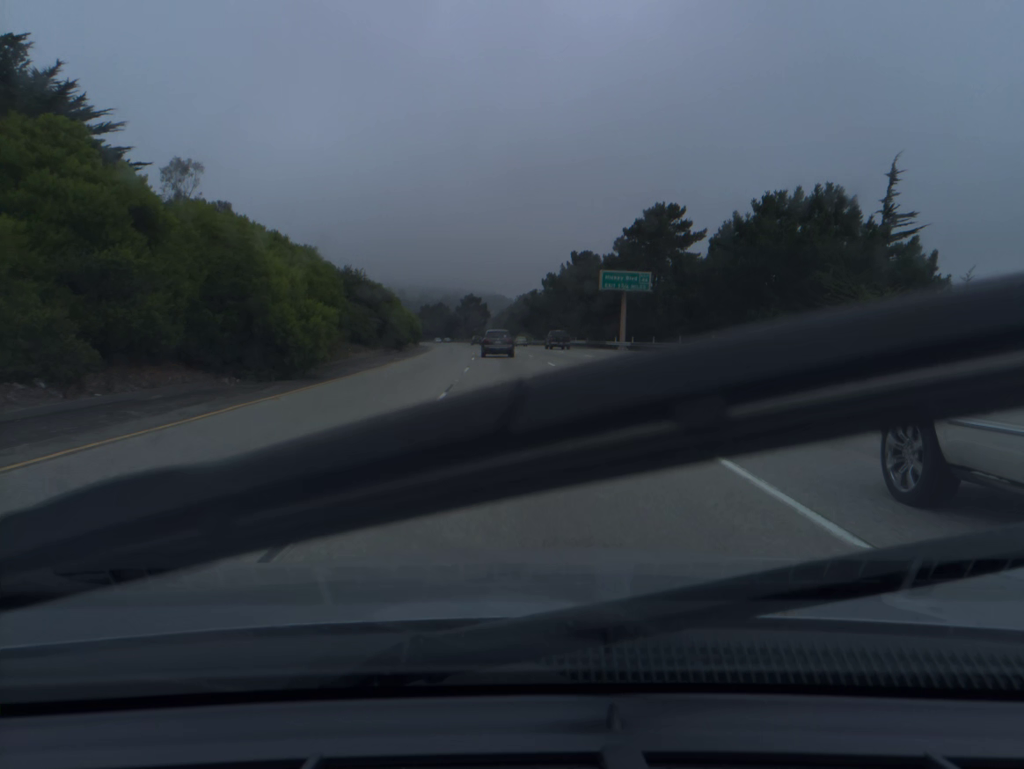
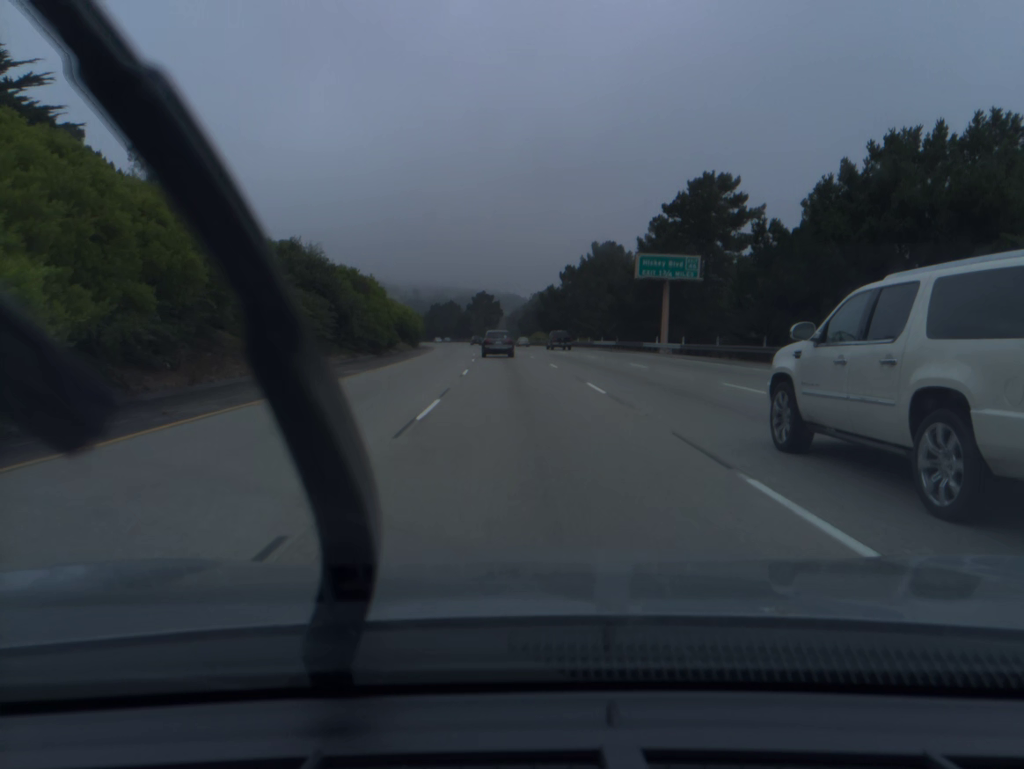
(-0.2, +16.1) m; -1°
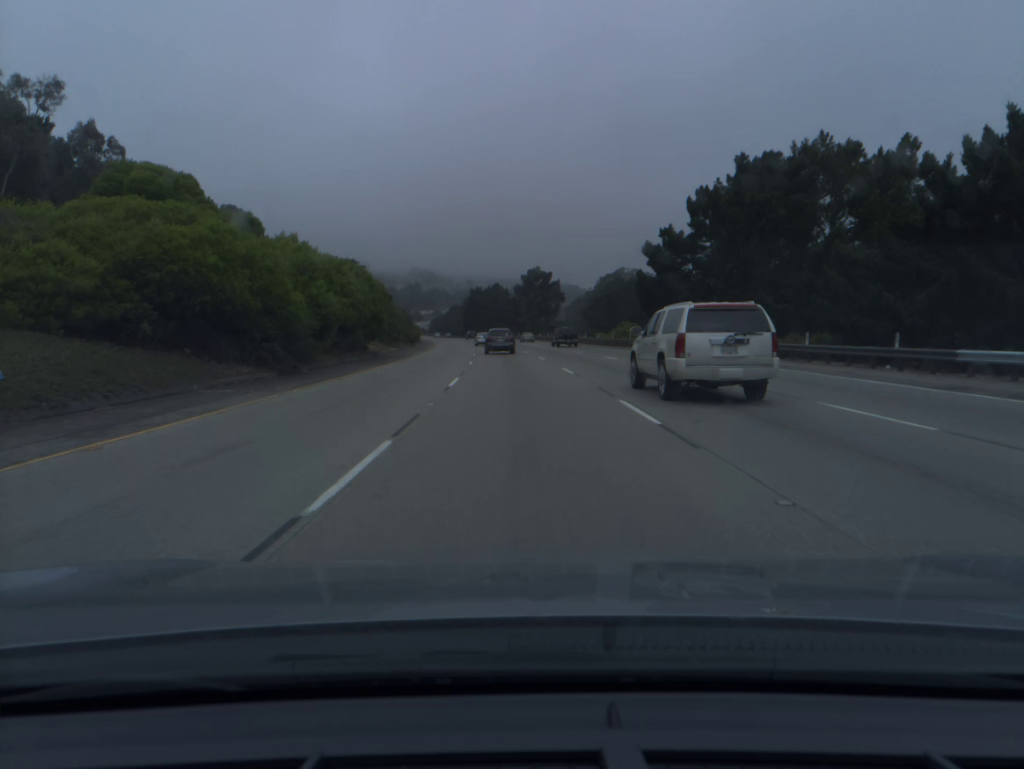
(-2.3, +64.7) m; -4°
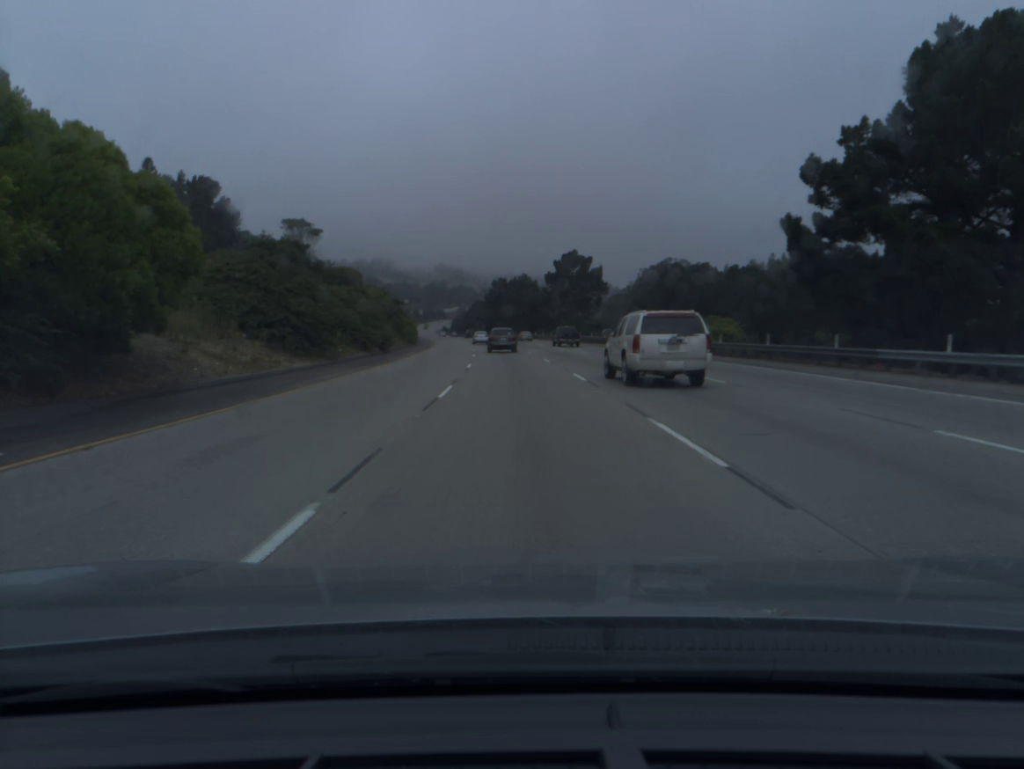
(-0.6, +32.7) m; -2°
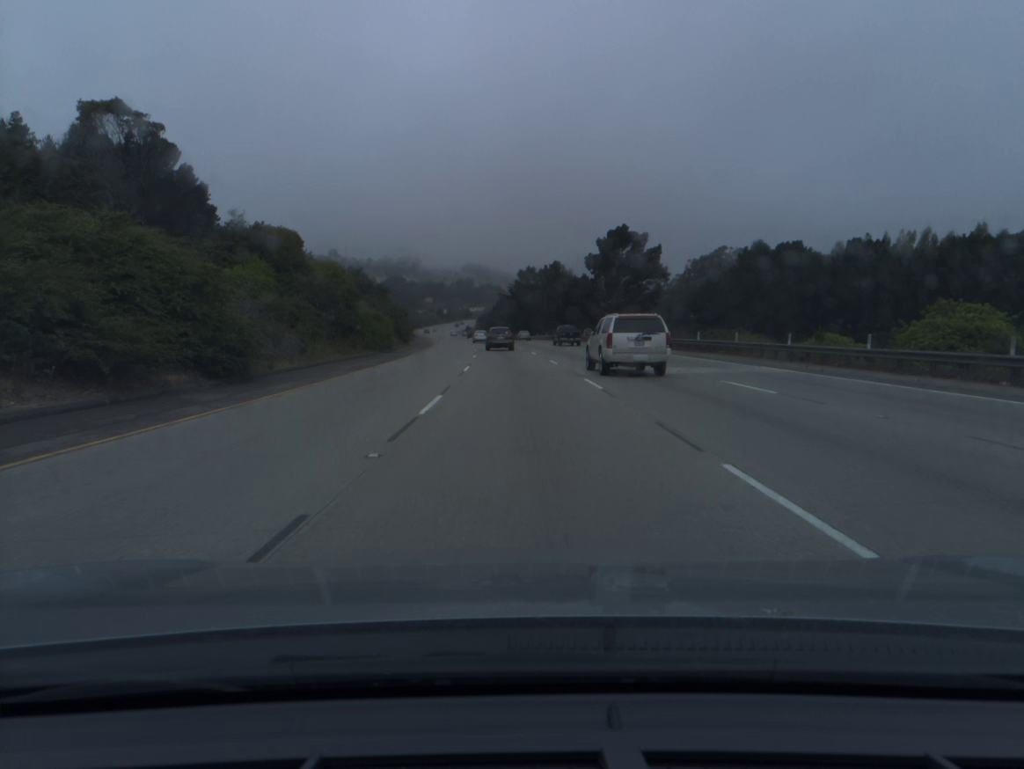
(-0.6, +33.0) m; -2°
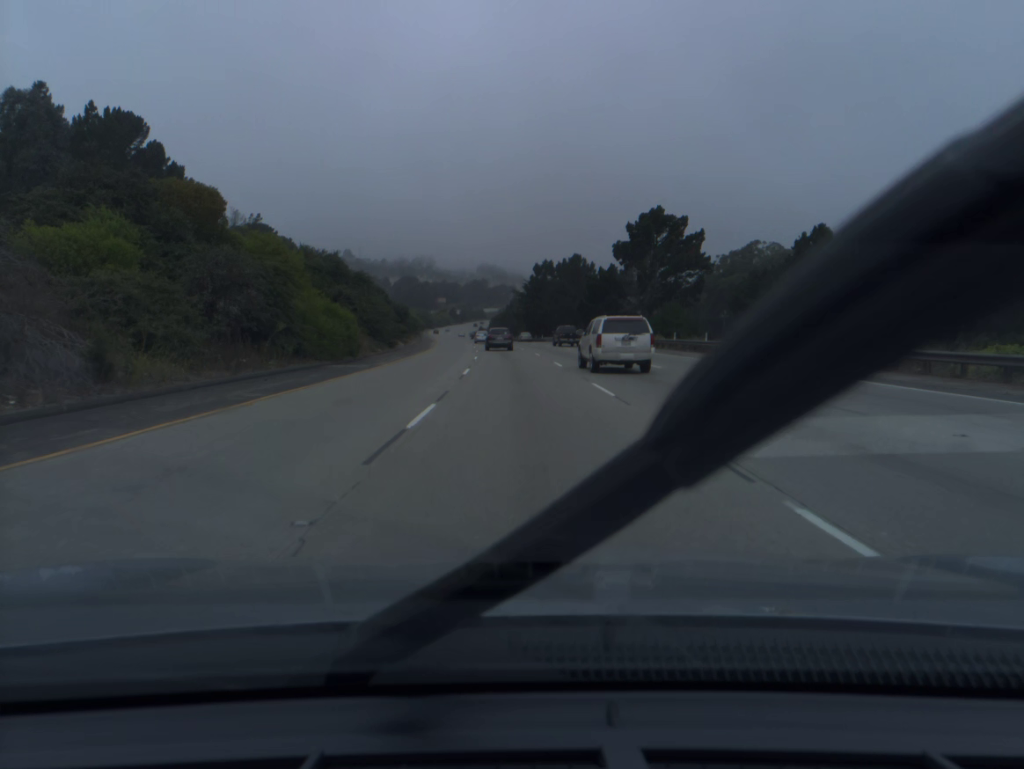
(-0.2, +16.6) m; -1°
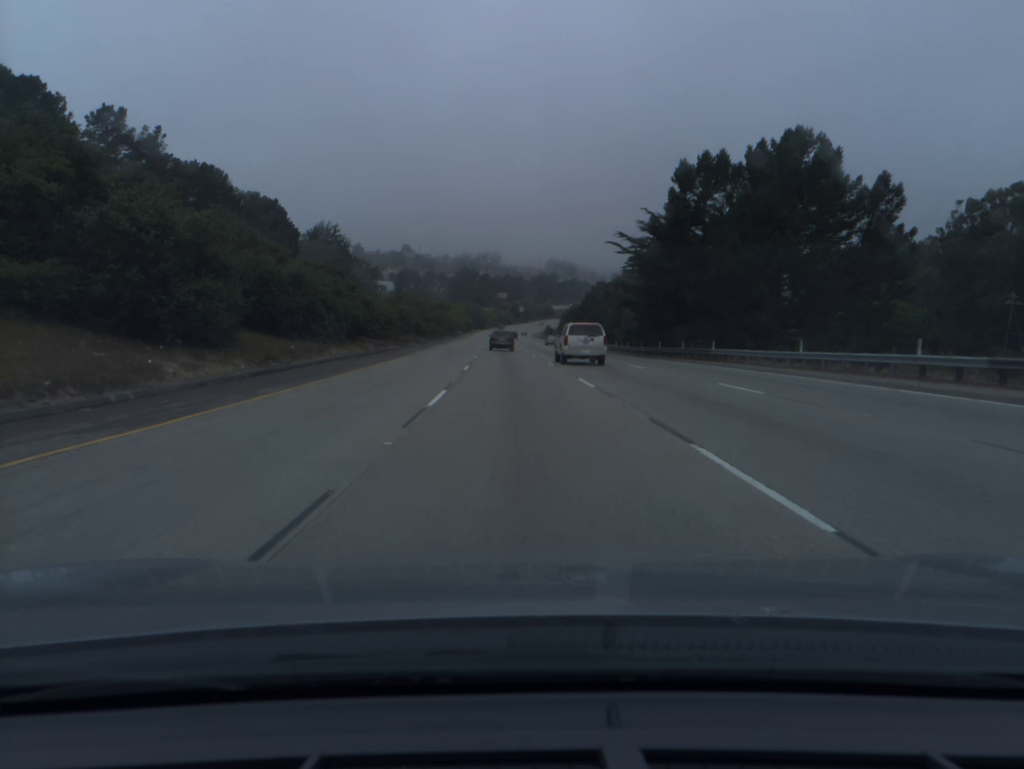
(-3.7, +84.3) m; -5°
